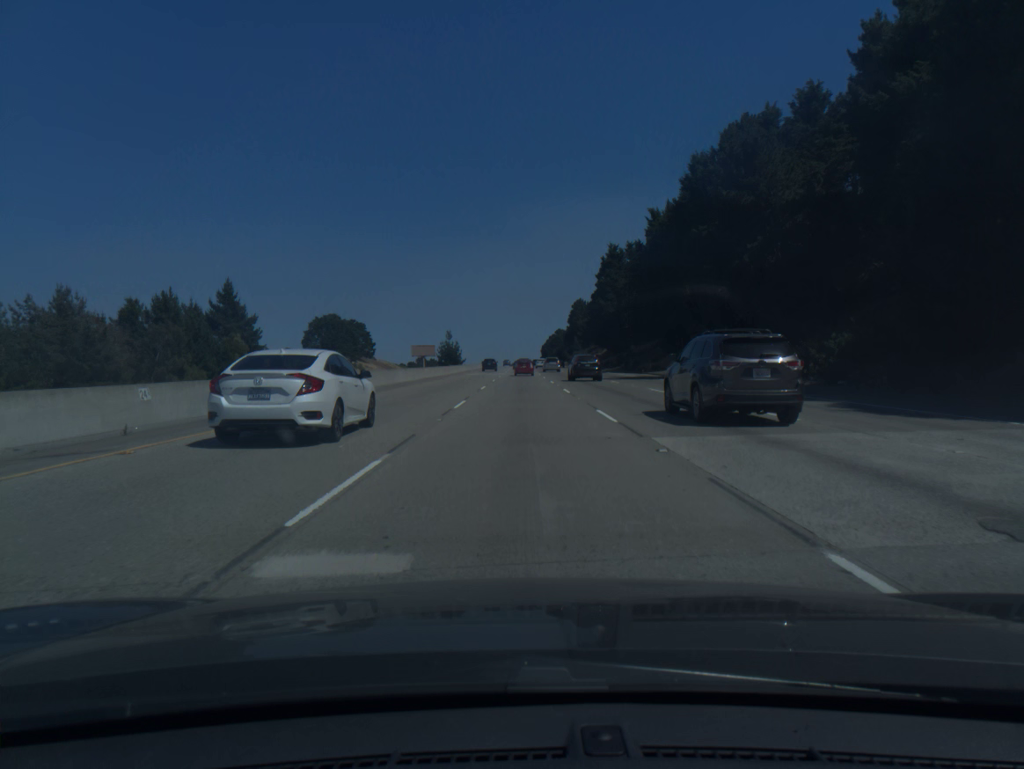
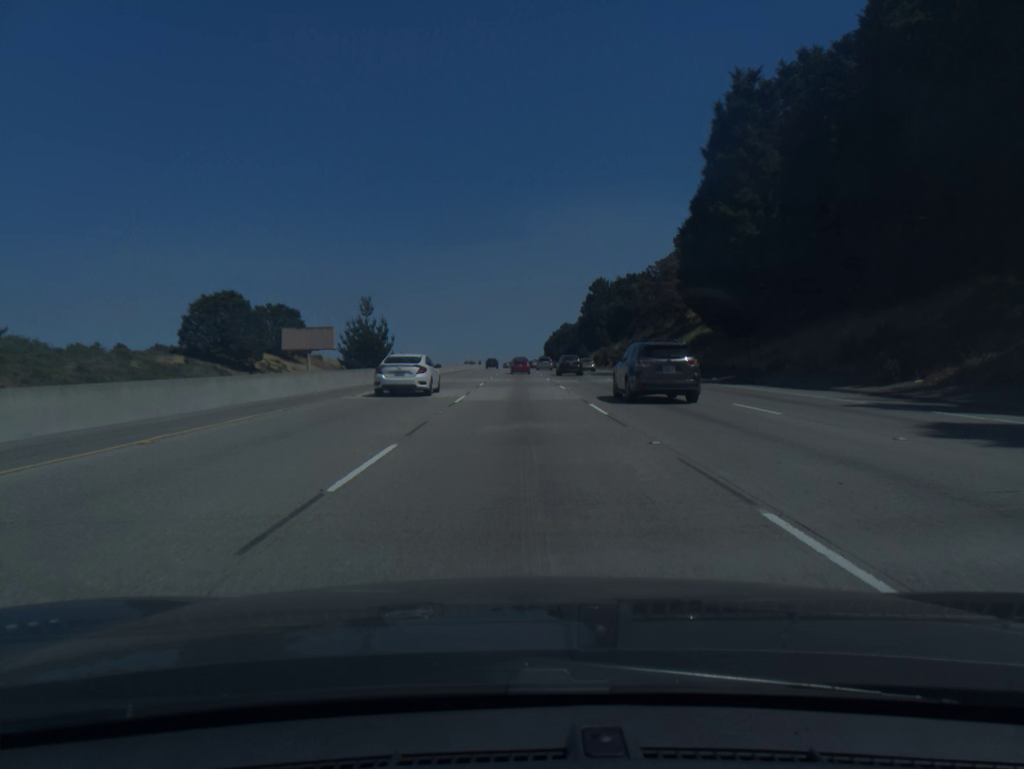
(+0.1, +86.8) m; 0°
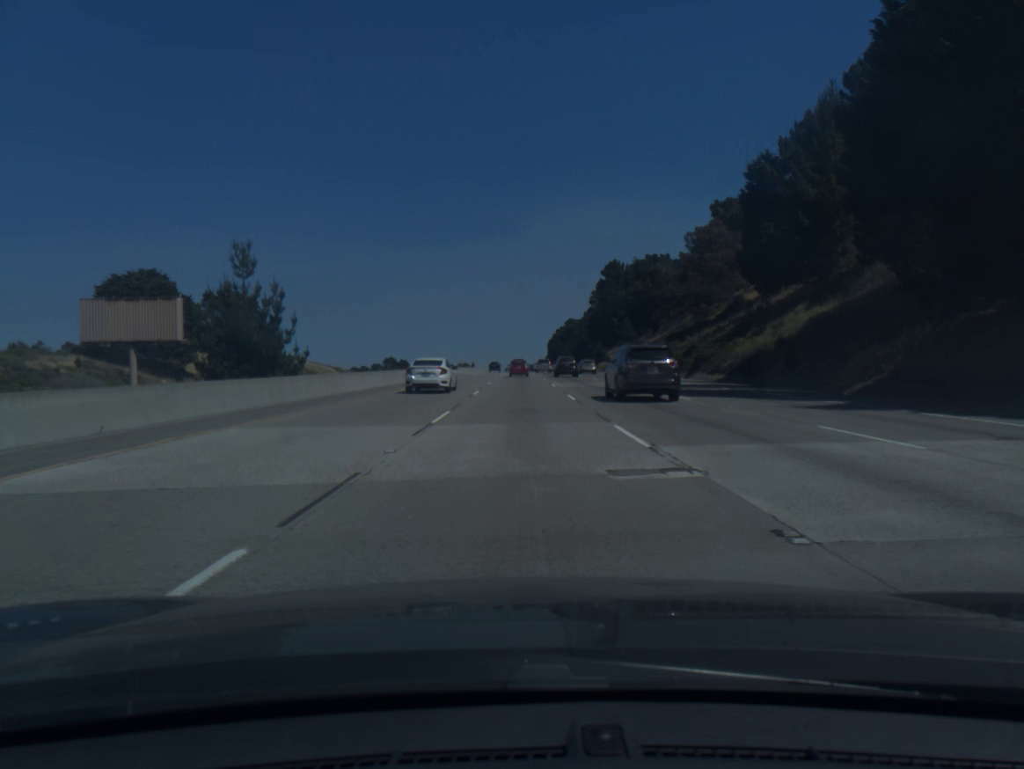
(-0.1, +34.9) m; 0°
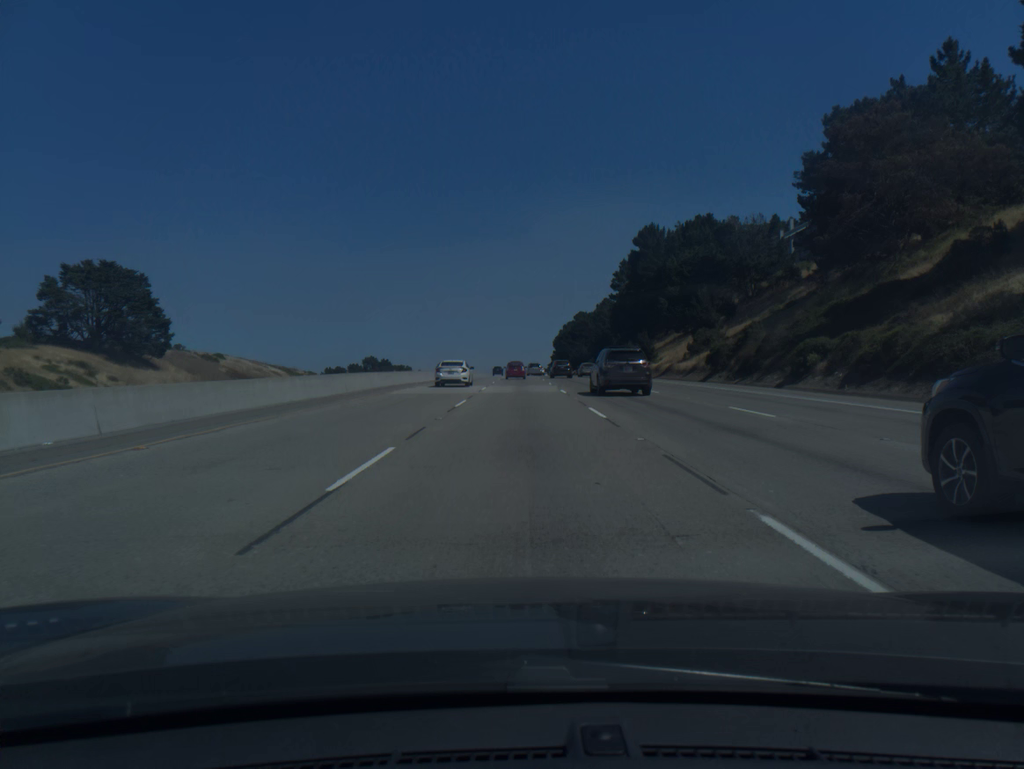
(0.0, +52.4) m; 0°
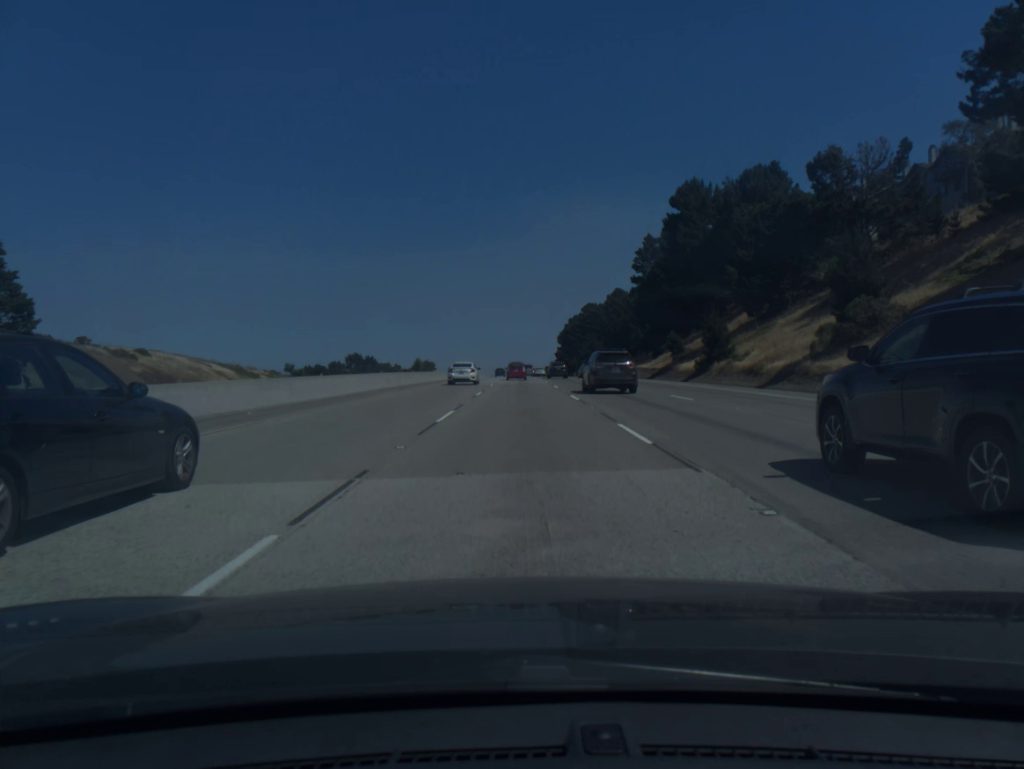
(0.0, +35.1) m; 0°
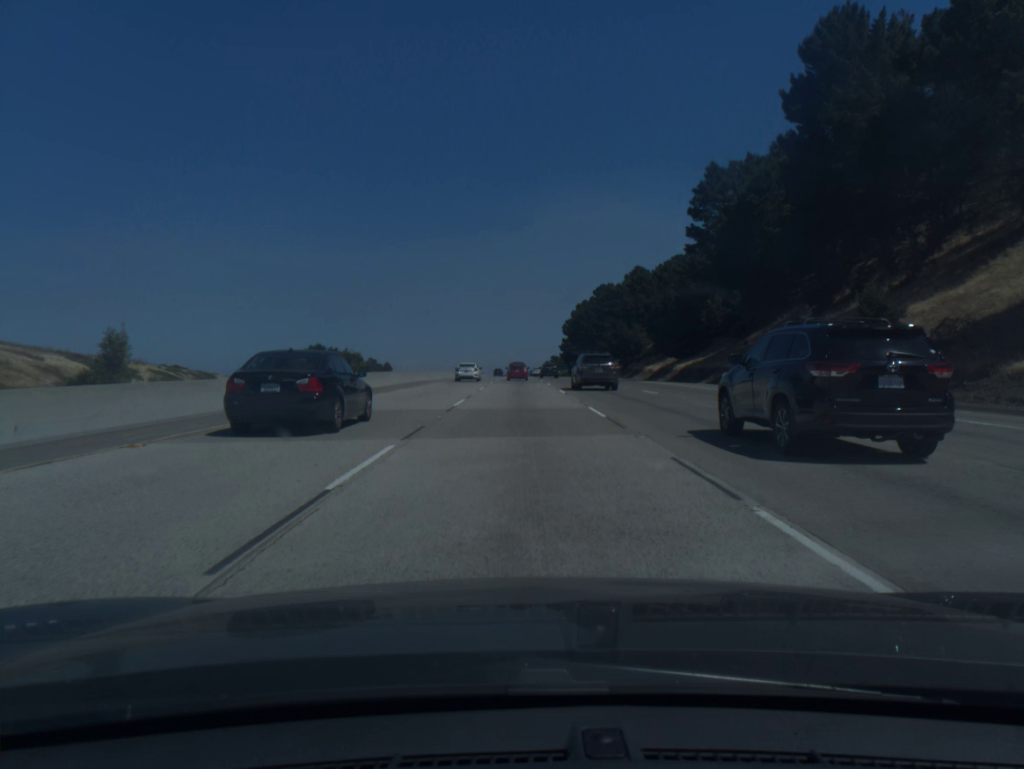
(+0.1, +52.6) m; 0°
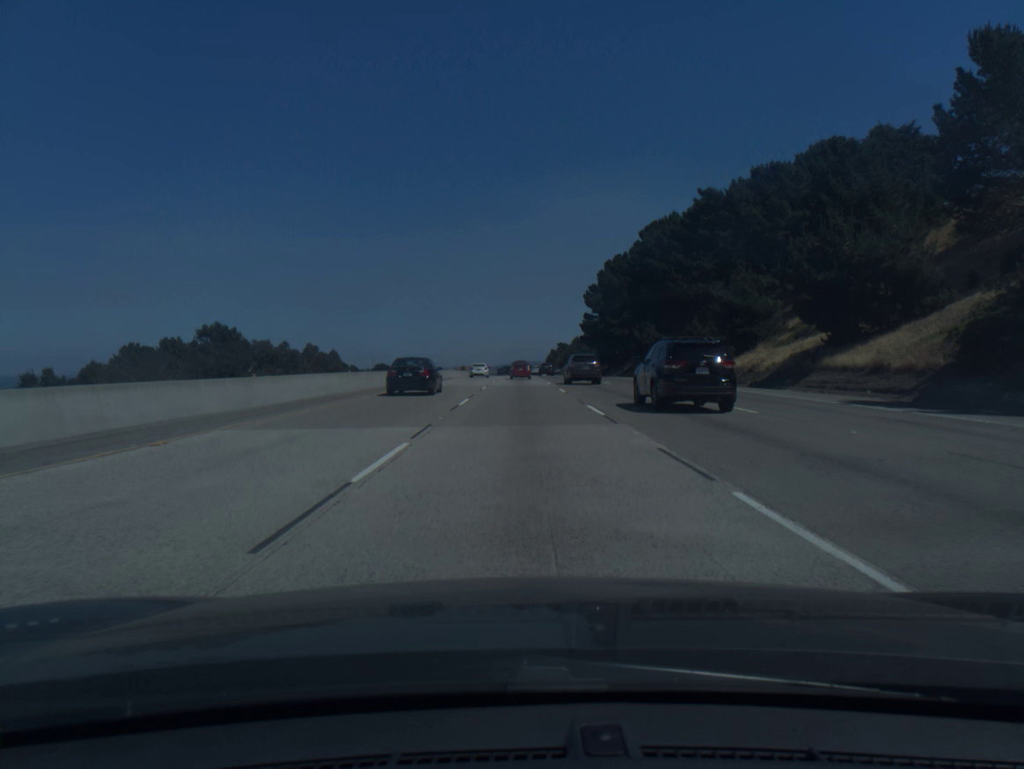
(-0.2, +87.2) m; 0°
